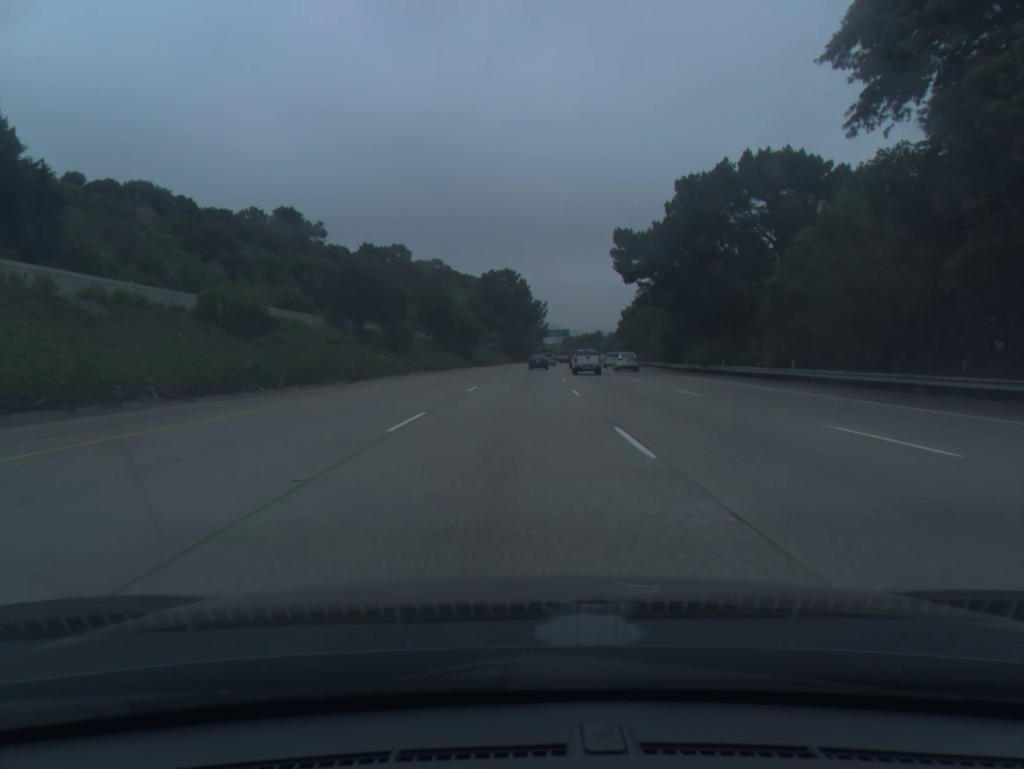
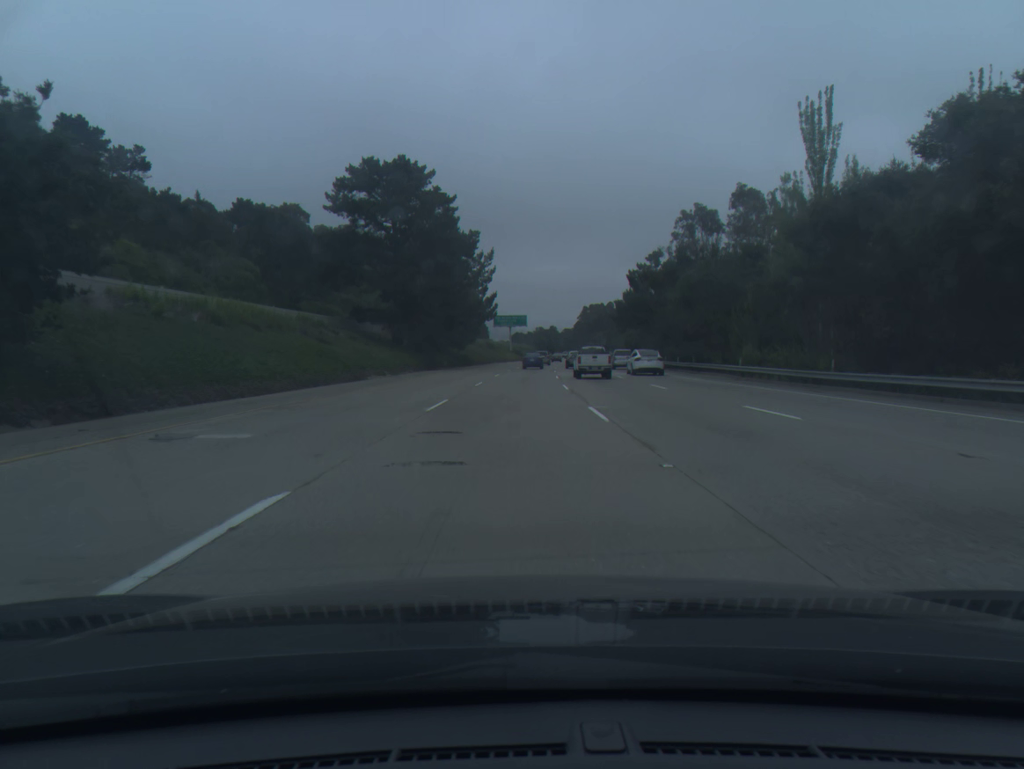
(+2.8, +82.5) m; +4°
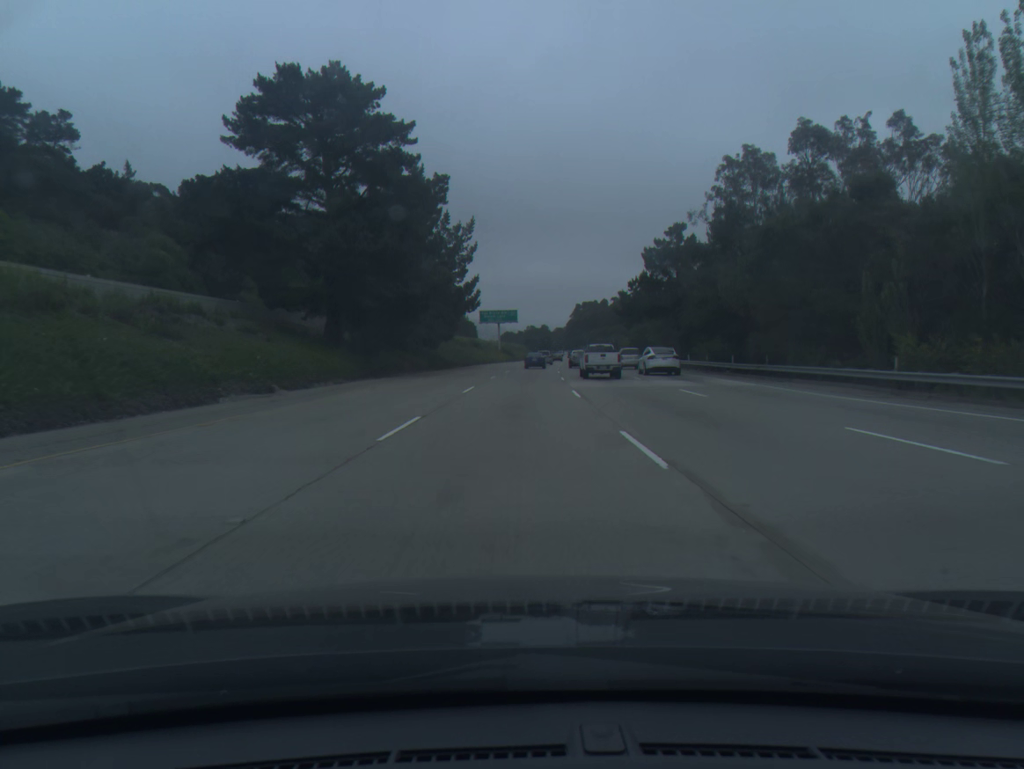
(+0.1, +20.7) m; +1°
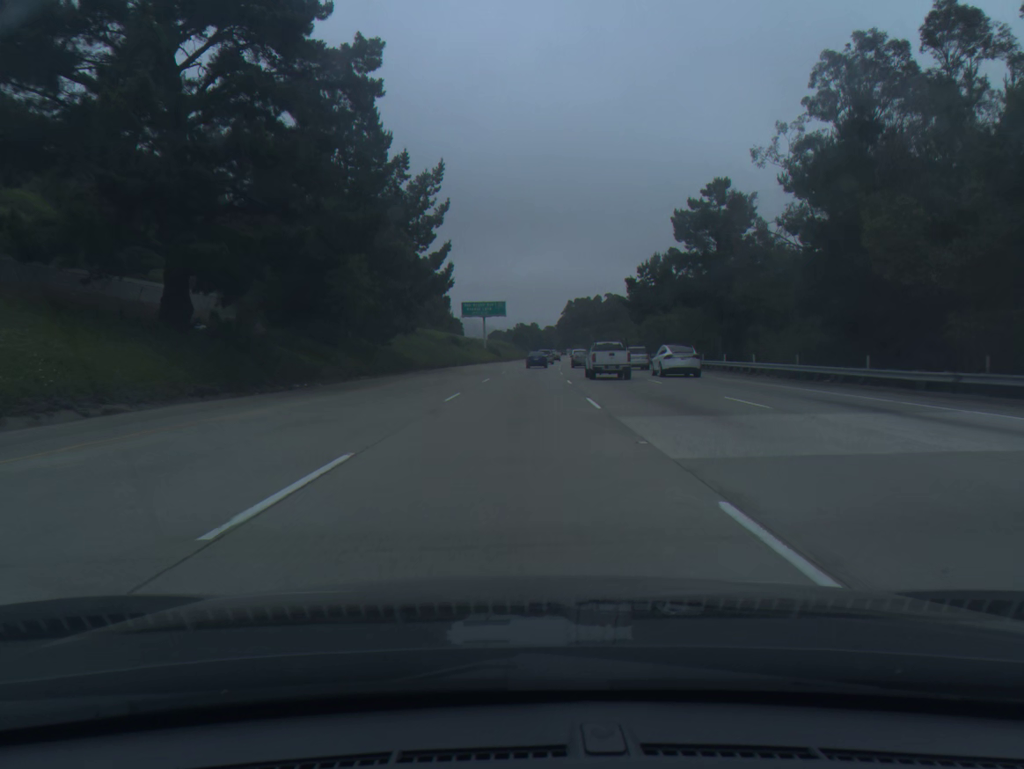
(+0.1, +20.6) m; +1°
